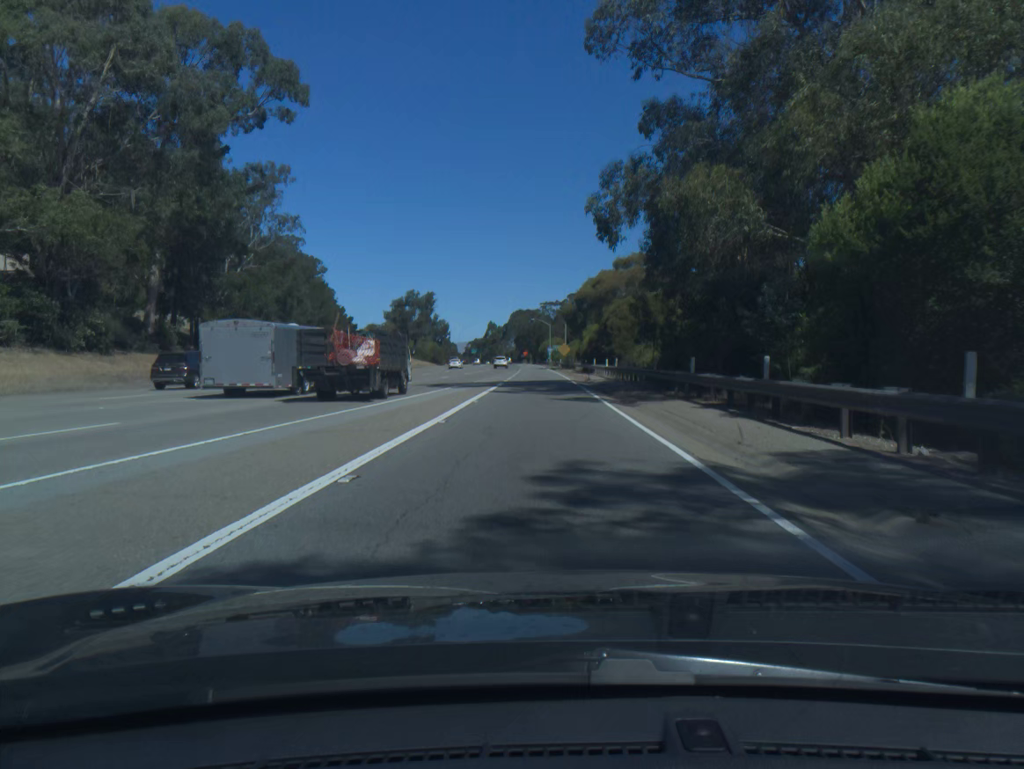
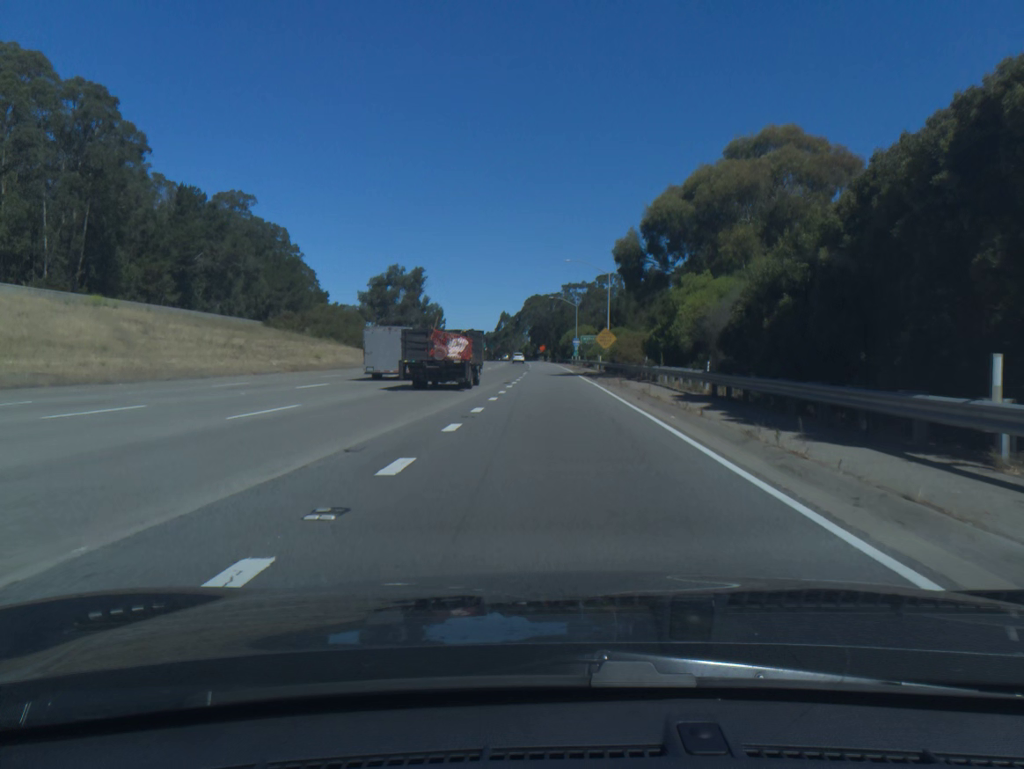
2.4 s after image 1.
(-0.6, +54.9) m; -1°
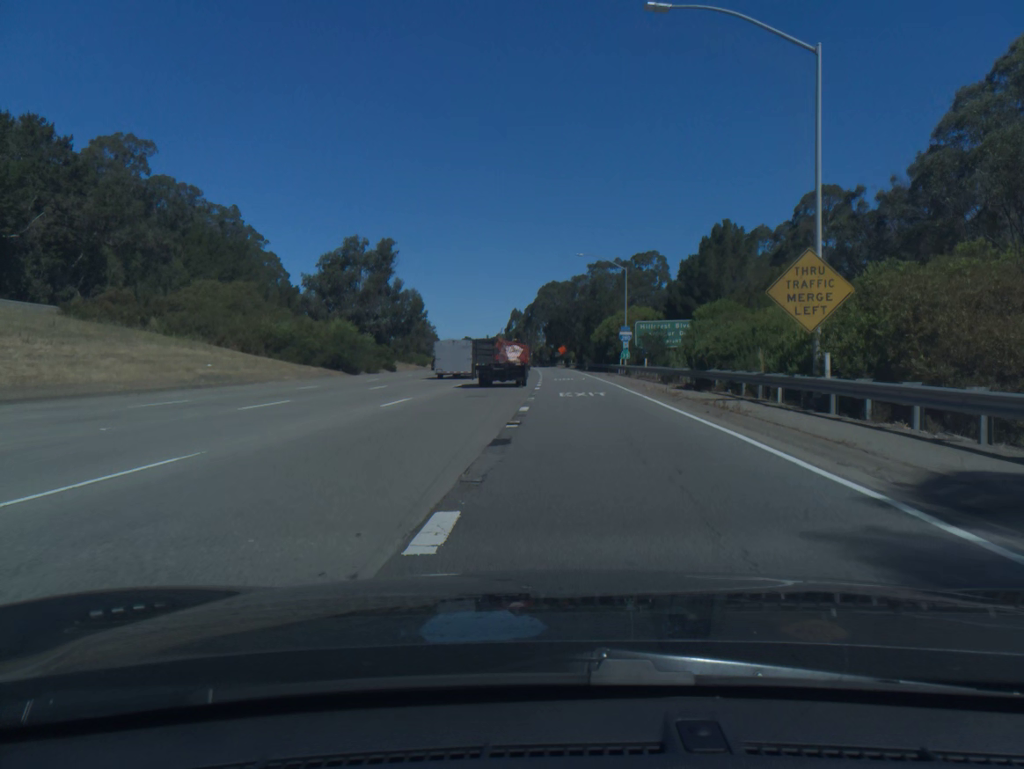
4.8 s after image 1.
(-0.6, +53.2) m; -1°
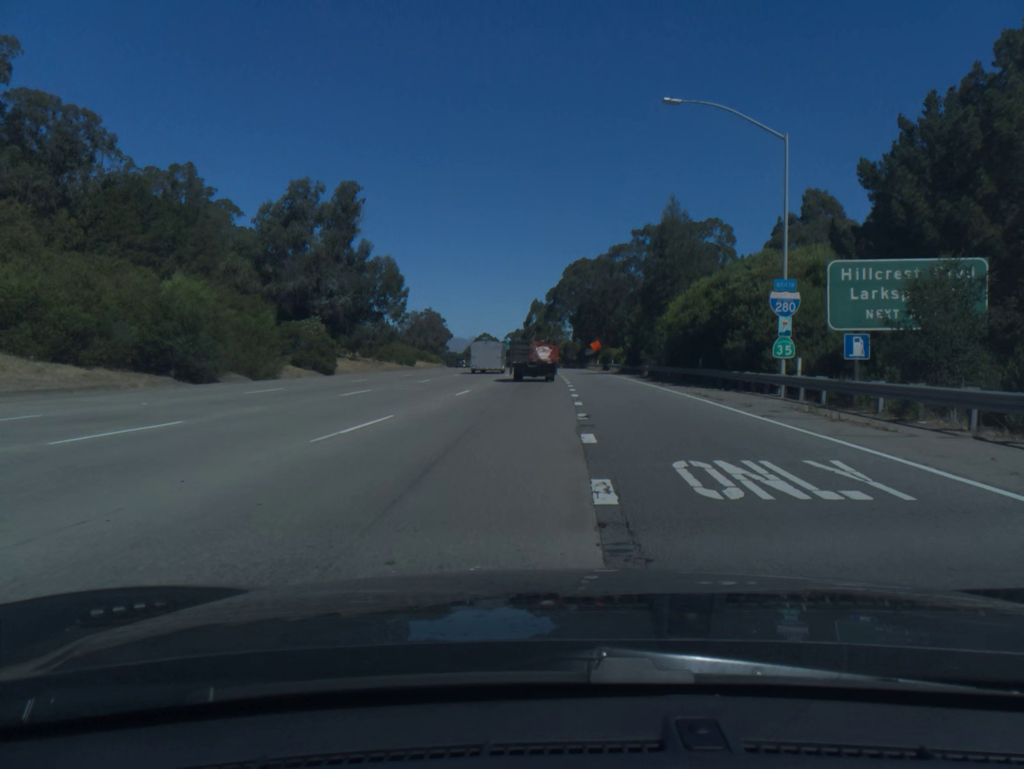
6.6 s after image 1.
(-0.5, +39.3) m; -1°
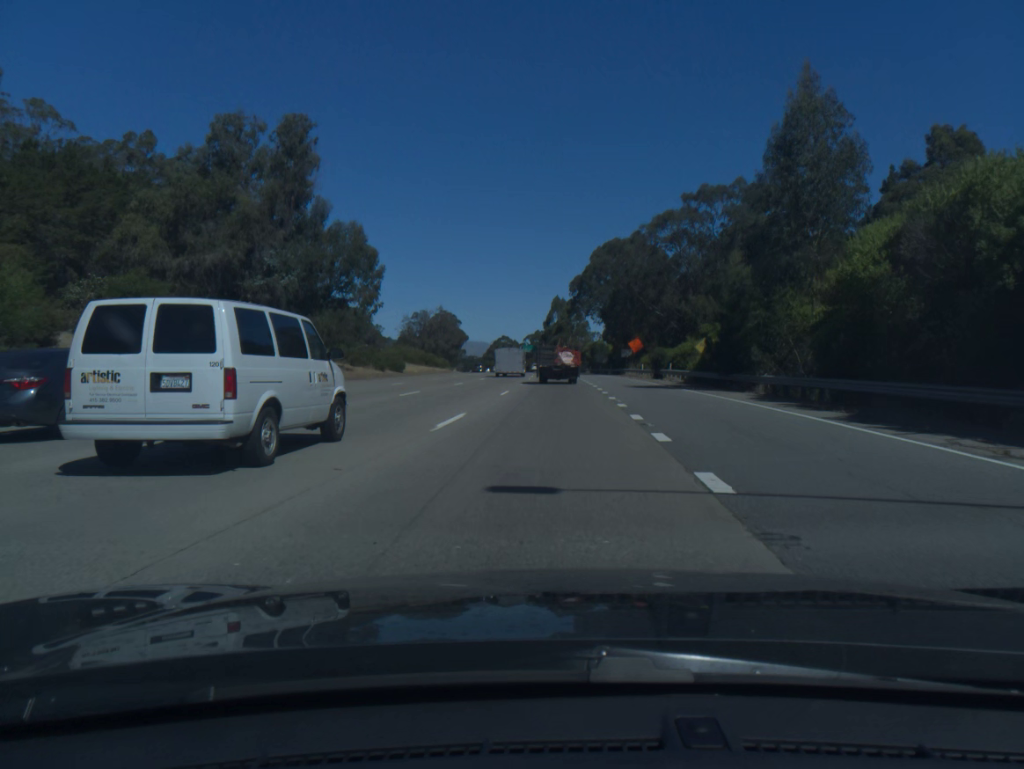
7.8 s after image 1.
(-0.3, +26.4) m; -2°
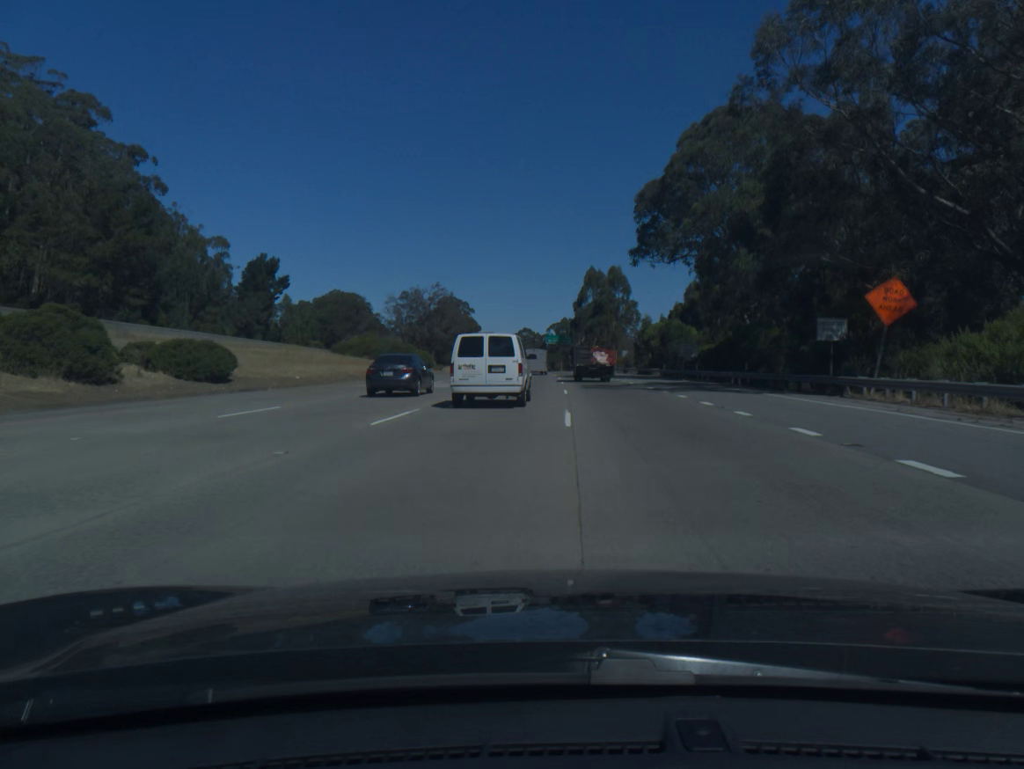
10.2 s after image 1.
(-1.1, +57.8) m; -2°
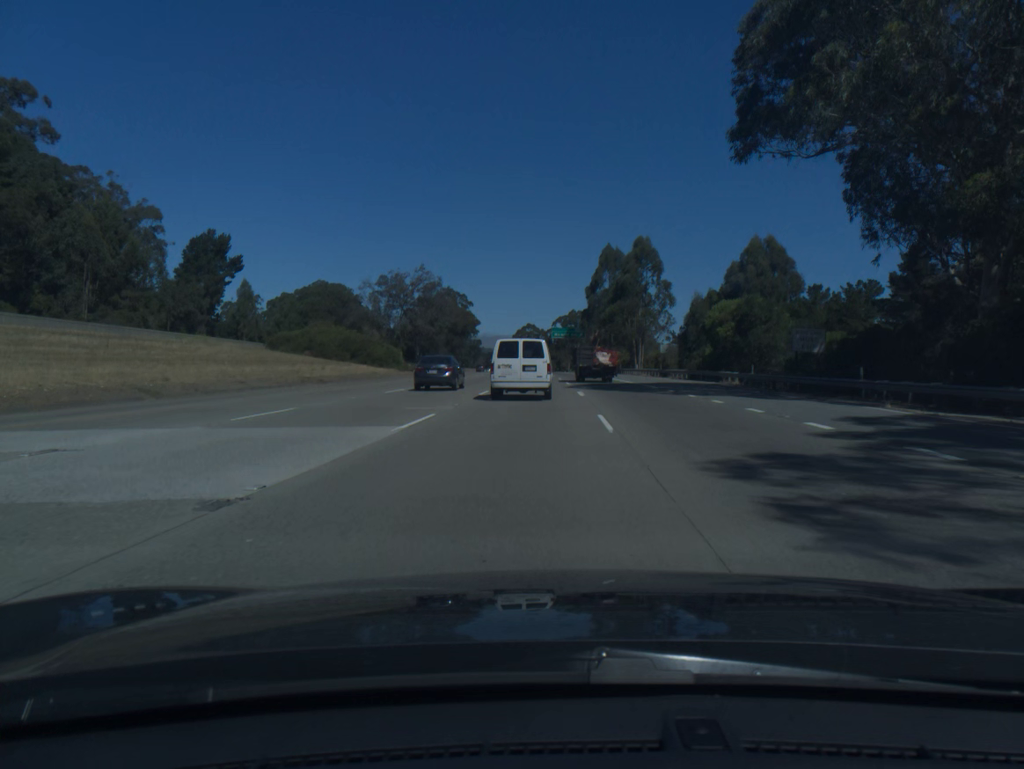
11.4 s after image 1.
(0.0, +30.2) m; 0°
